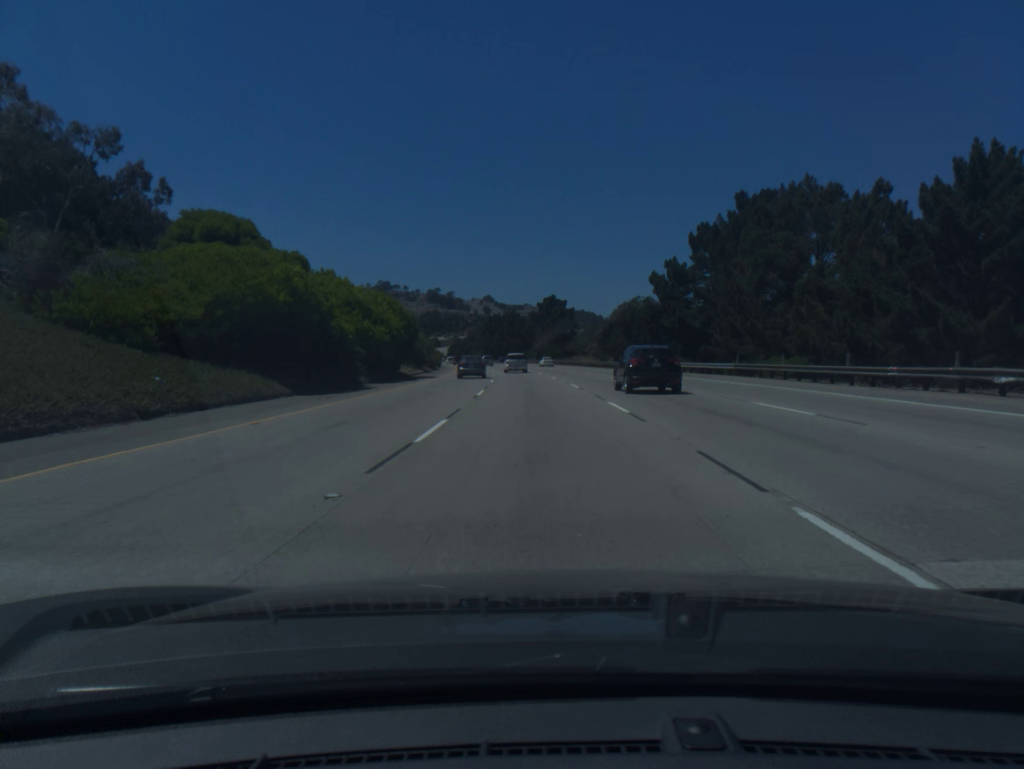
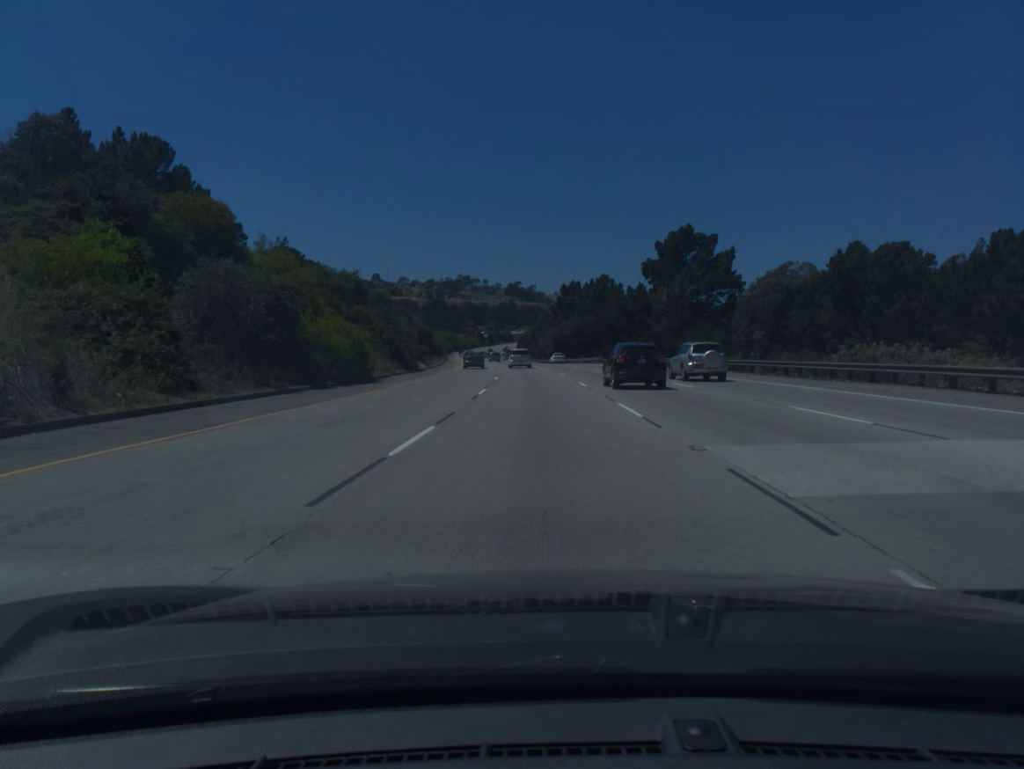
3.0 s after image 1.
(-4.5, +89.4) m; -6°
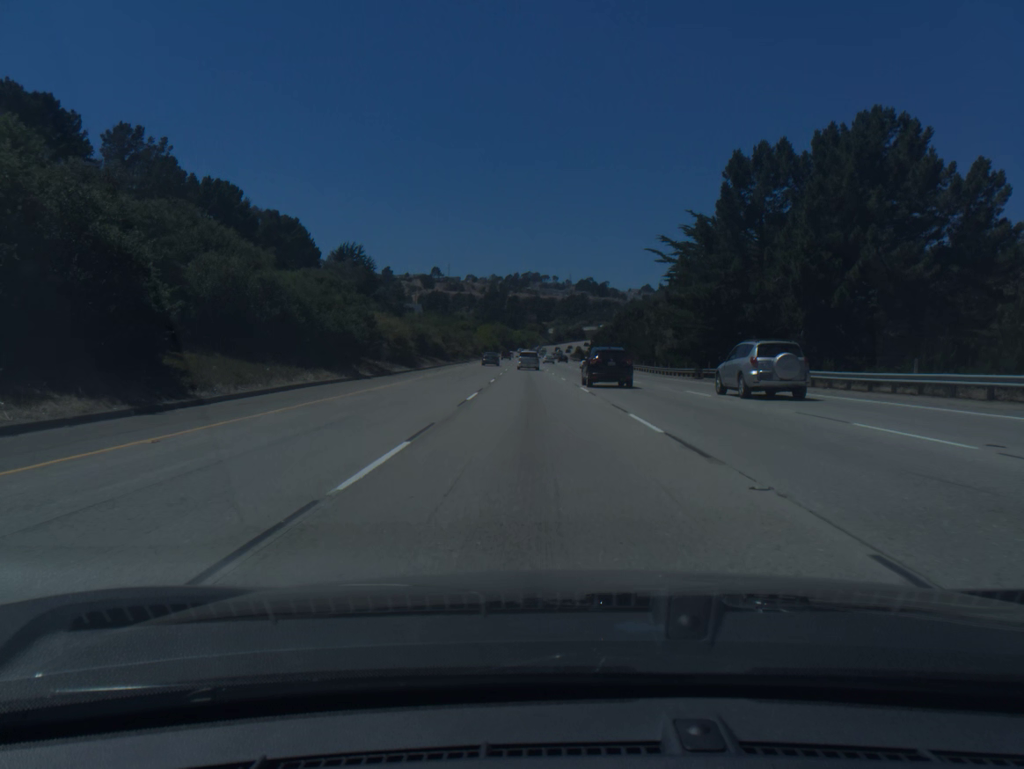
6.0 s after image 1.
(-4.1, +90.2) m; -5°
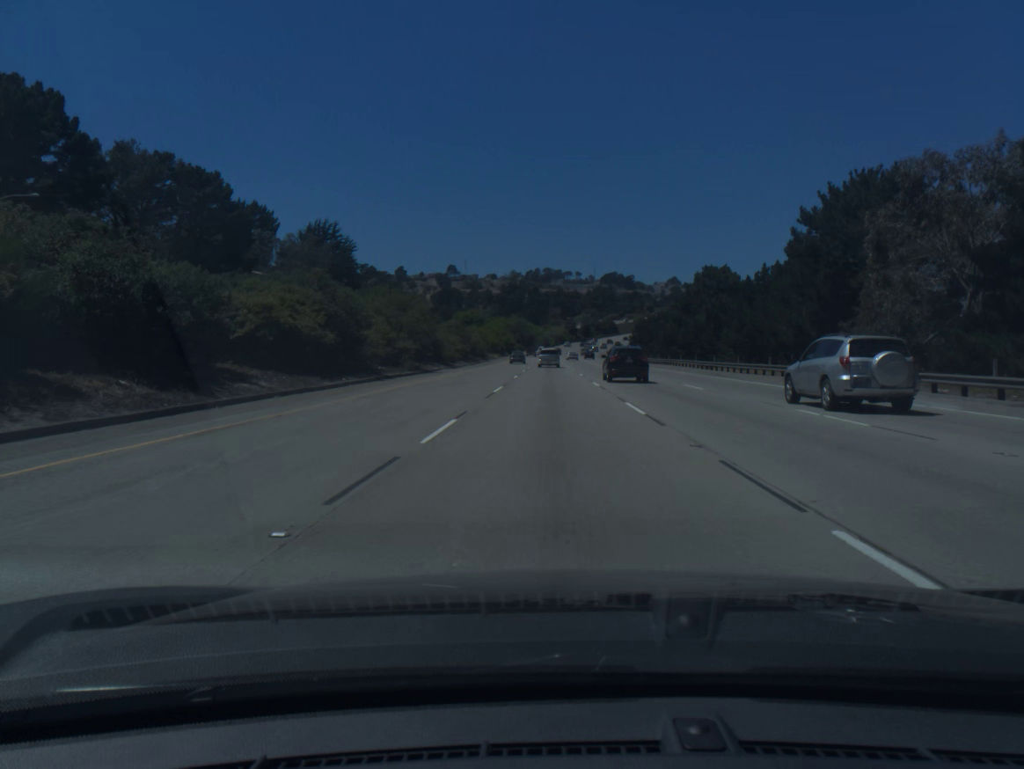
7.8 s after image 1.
(-1.2, +54.3) m; -2°
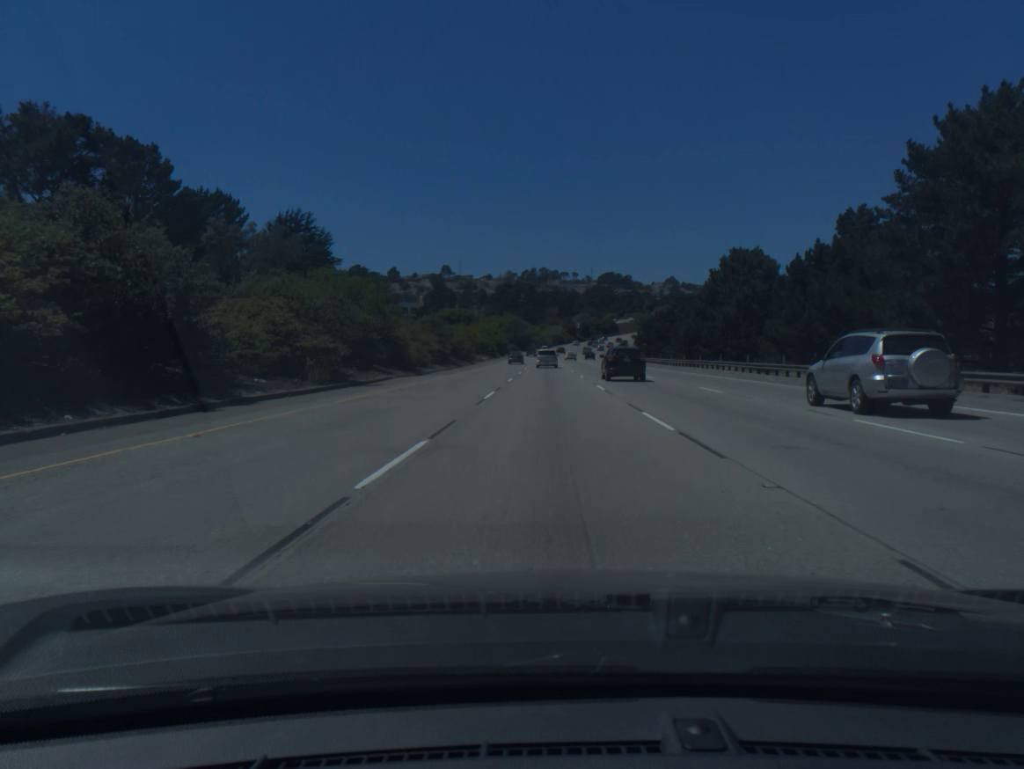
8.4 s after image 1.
(0.0, +18.2) m; 0°
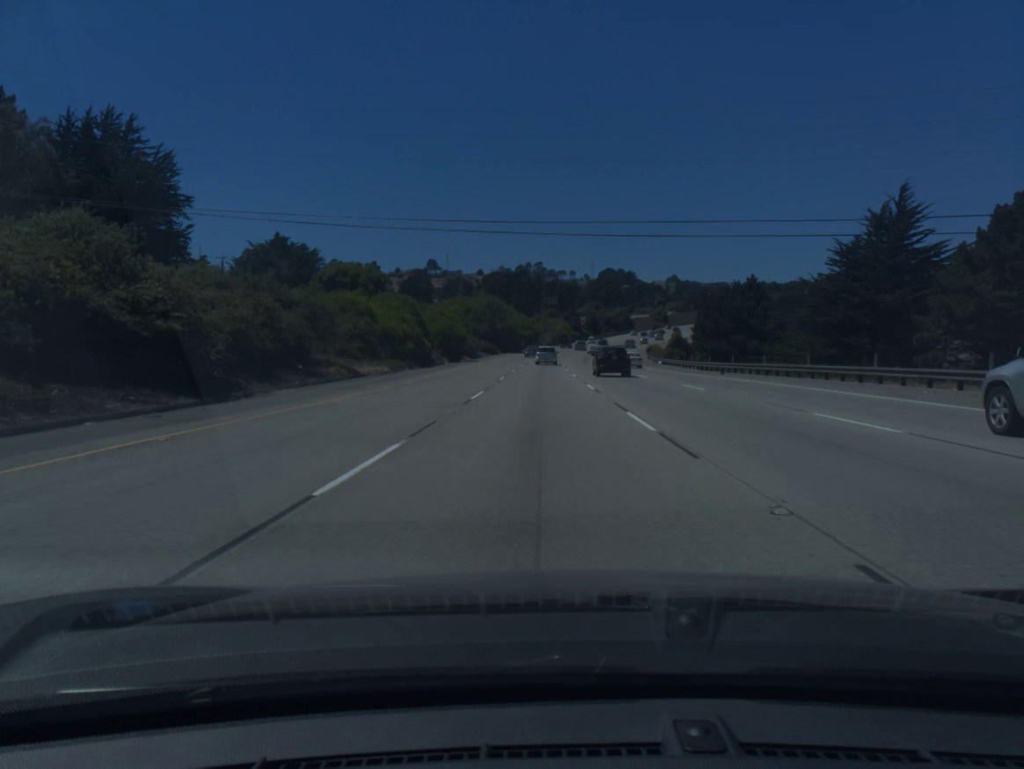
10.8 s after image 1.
(+0.4, +73.3) m; 0°
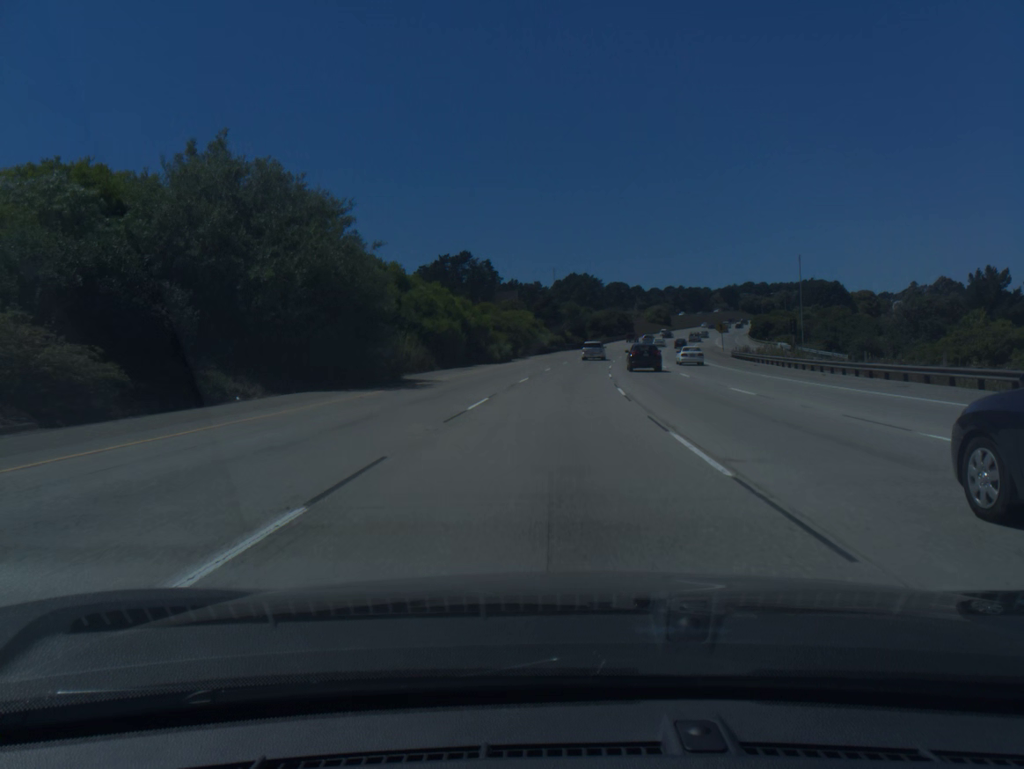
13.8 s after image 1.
(+0.7, +92.0) m; +3°
